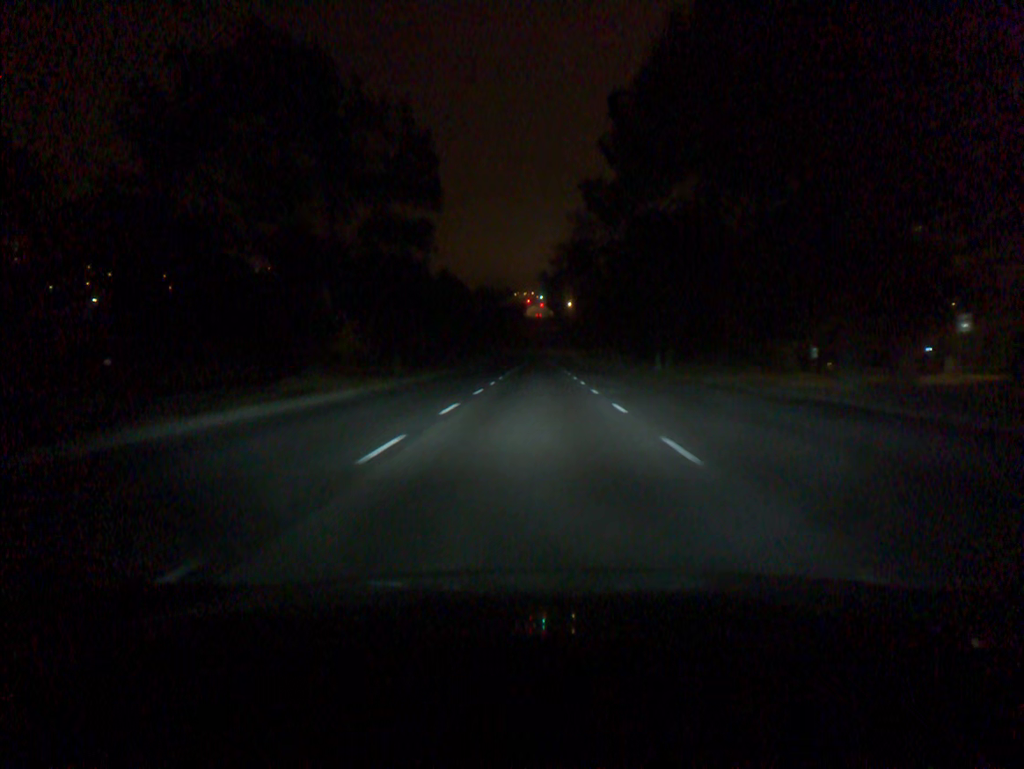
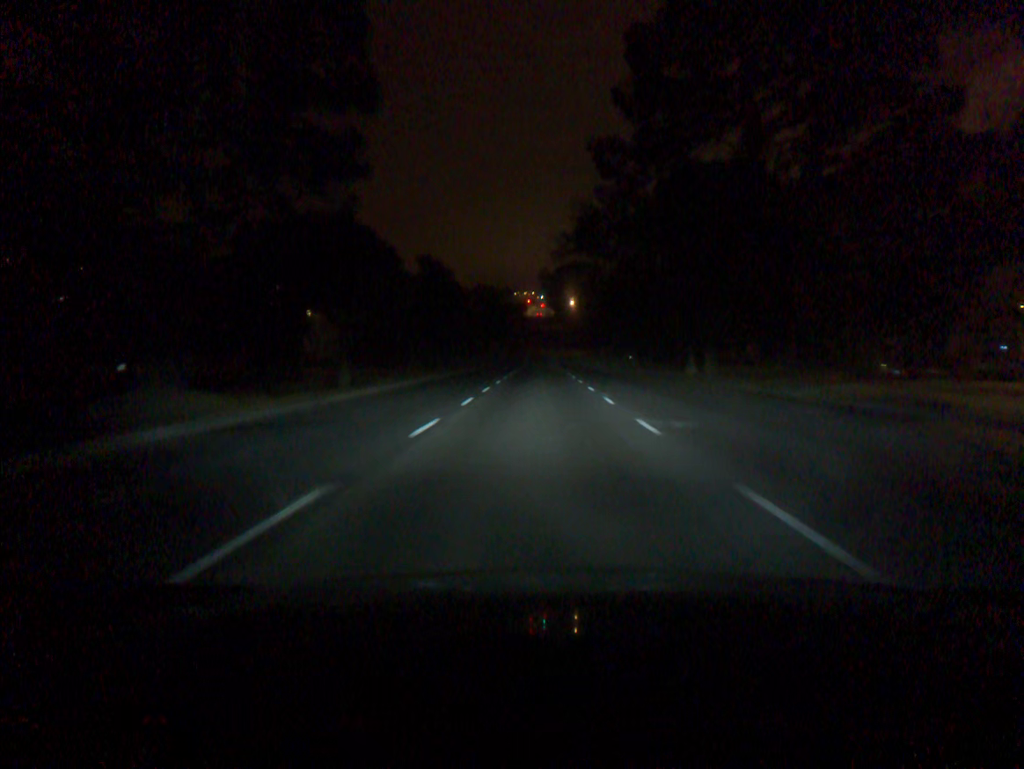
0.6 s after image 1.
(0.0, +11.5) m; 0°
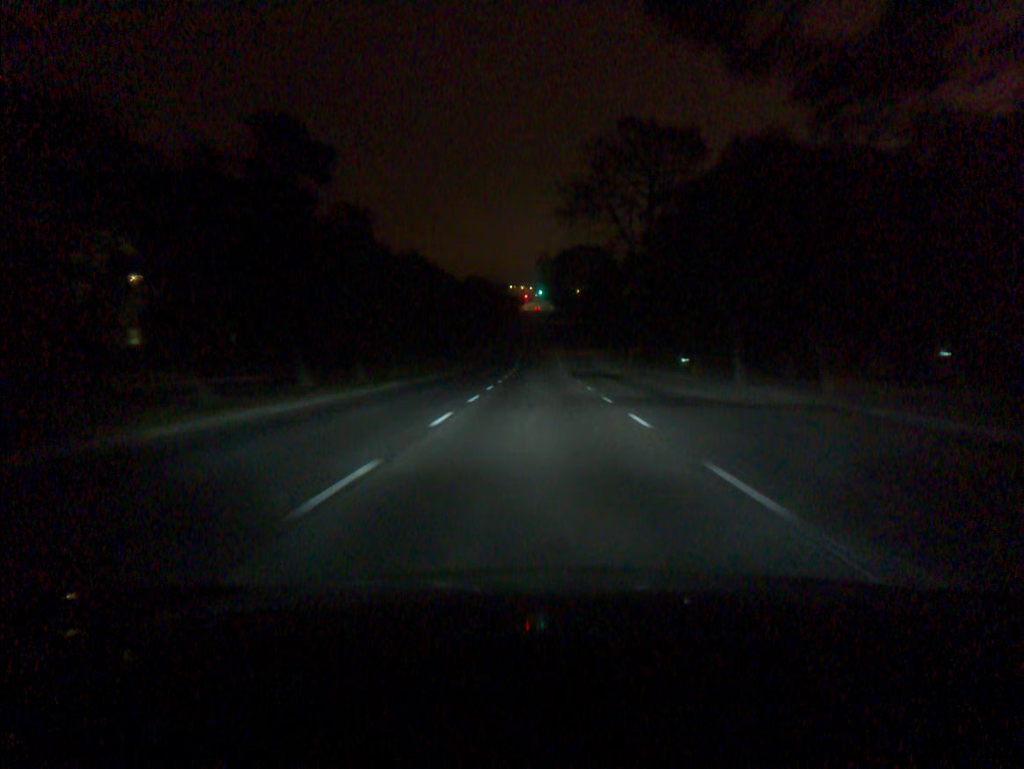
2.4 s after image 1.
(0.0, +34.8) m; 0°
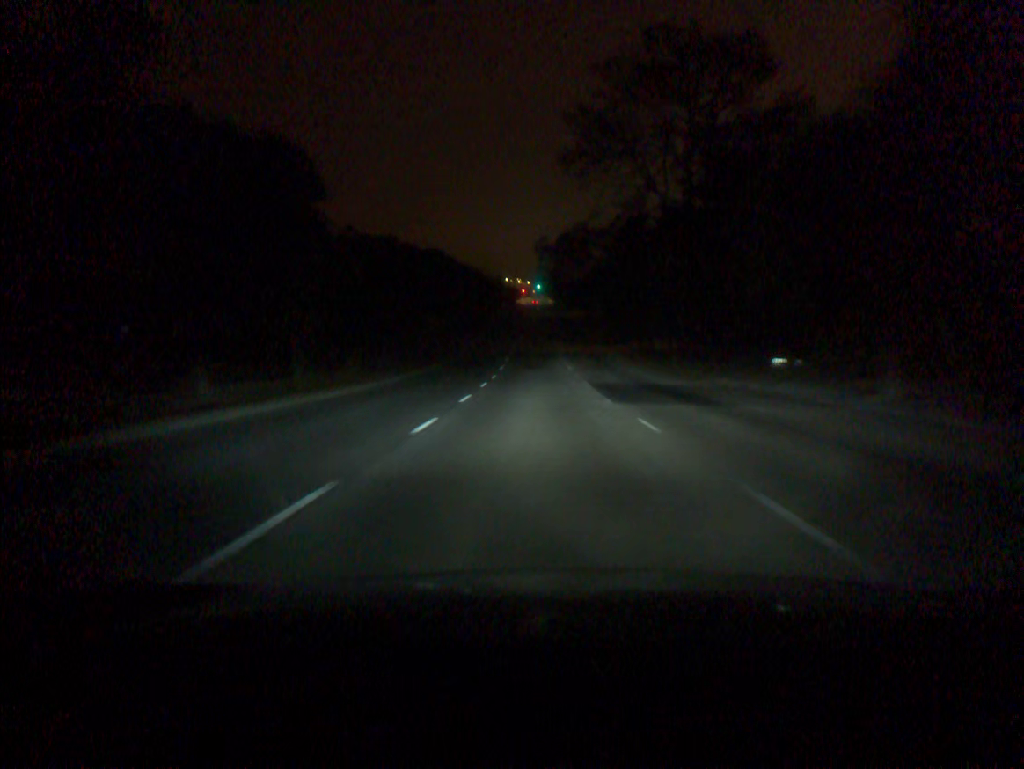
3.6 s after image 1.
(+0.1, +23.3) m; 0°
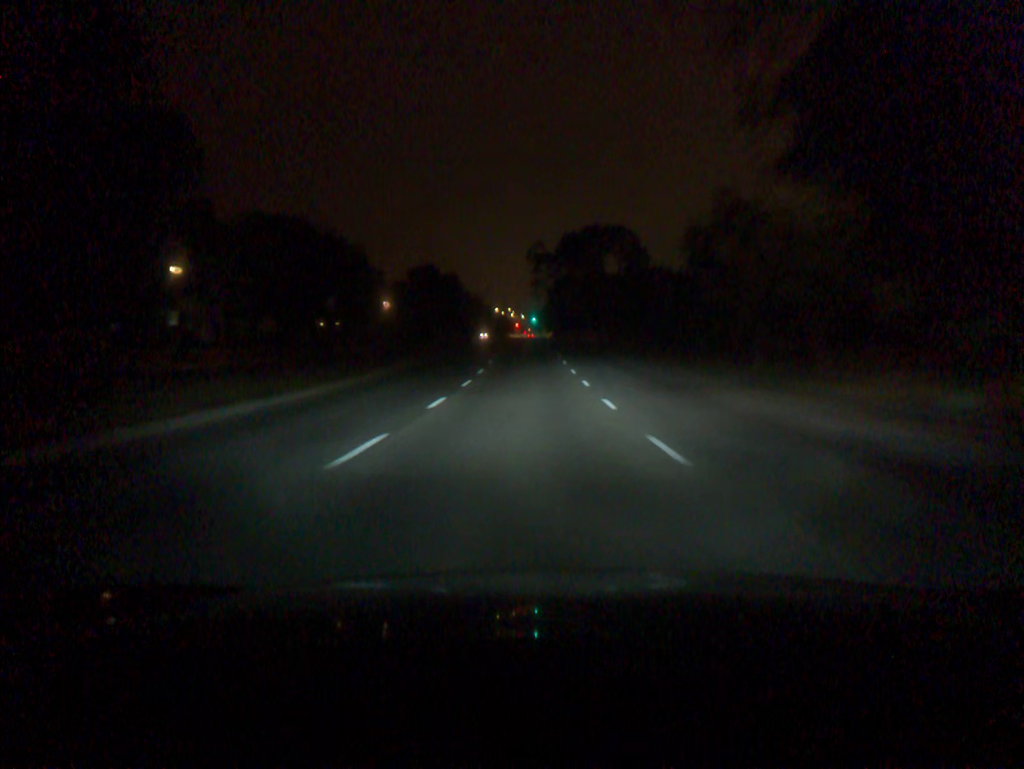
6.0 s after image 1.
(+0.1, +46.9) m; 0°
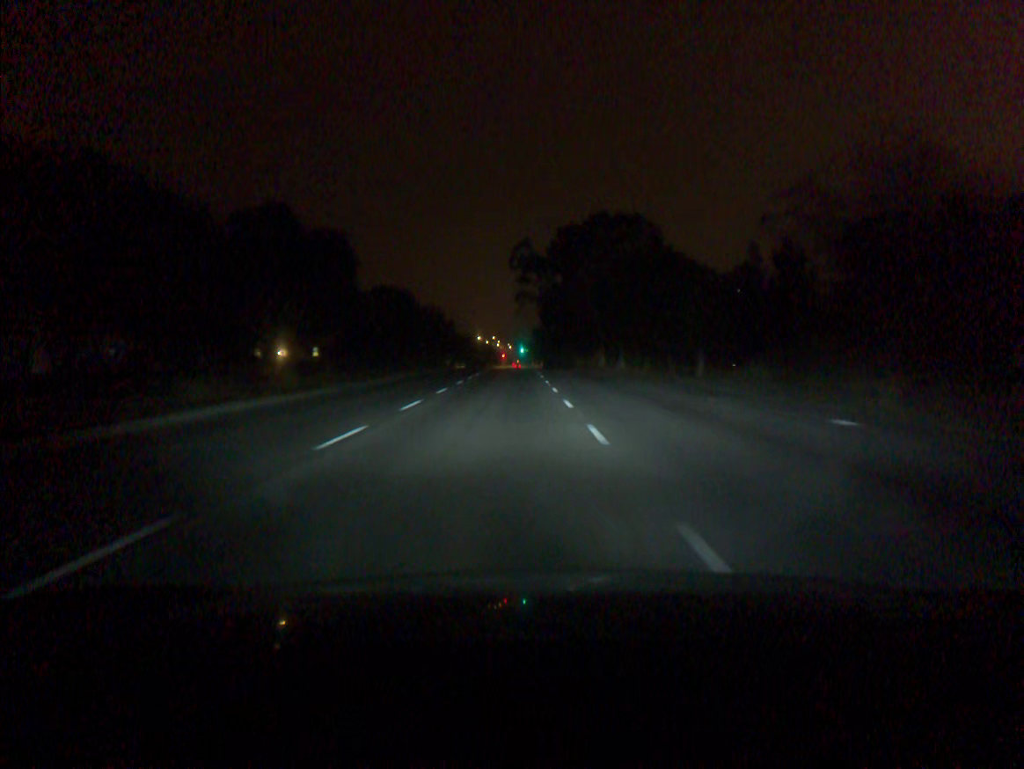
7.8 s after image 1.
(+0.2, +34.1) m; +1°
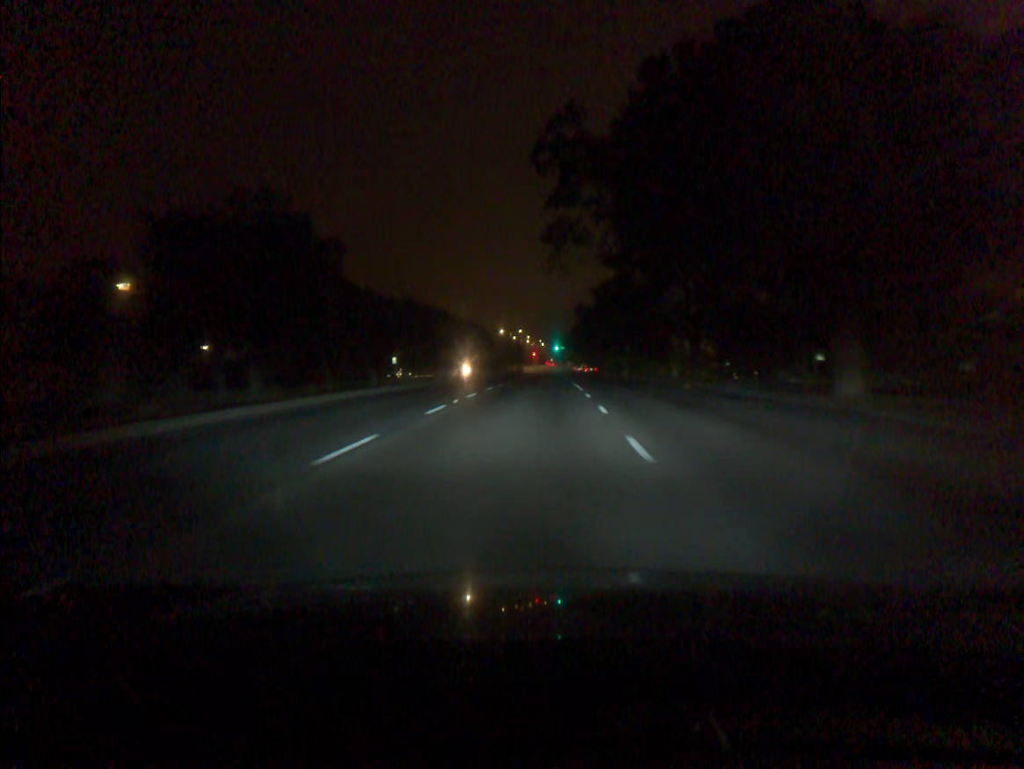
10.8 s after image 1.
(-1.1, +51.7) m; -3°
